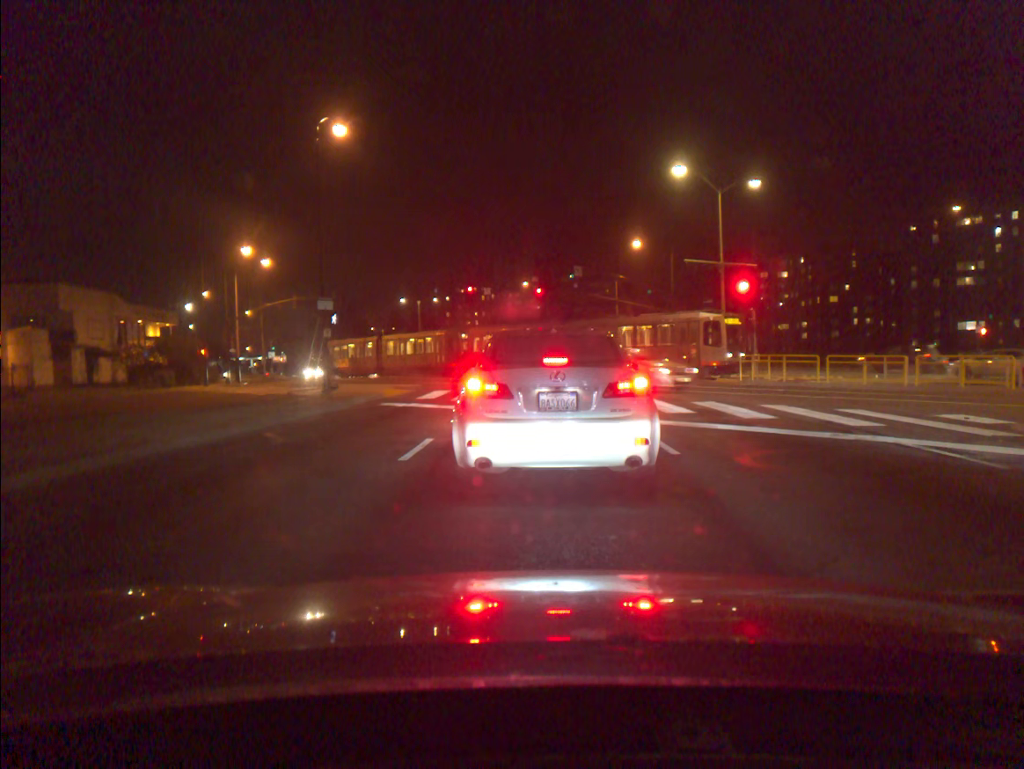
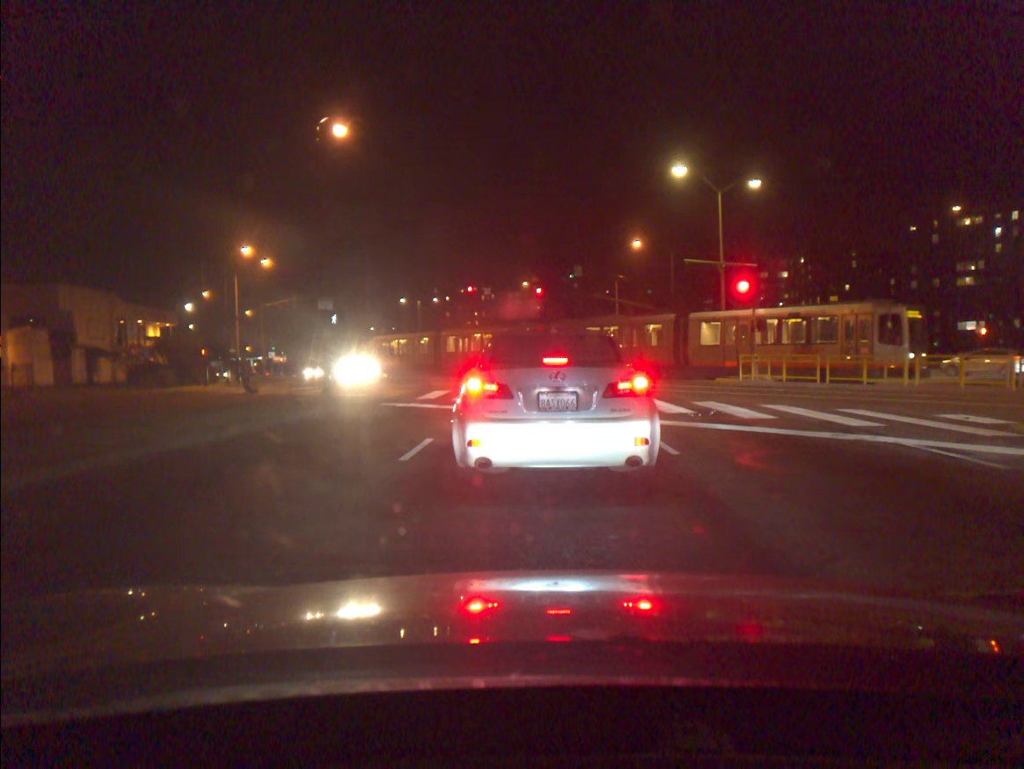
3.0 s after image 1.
(0.0, +0.1) m; 0°
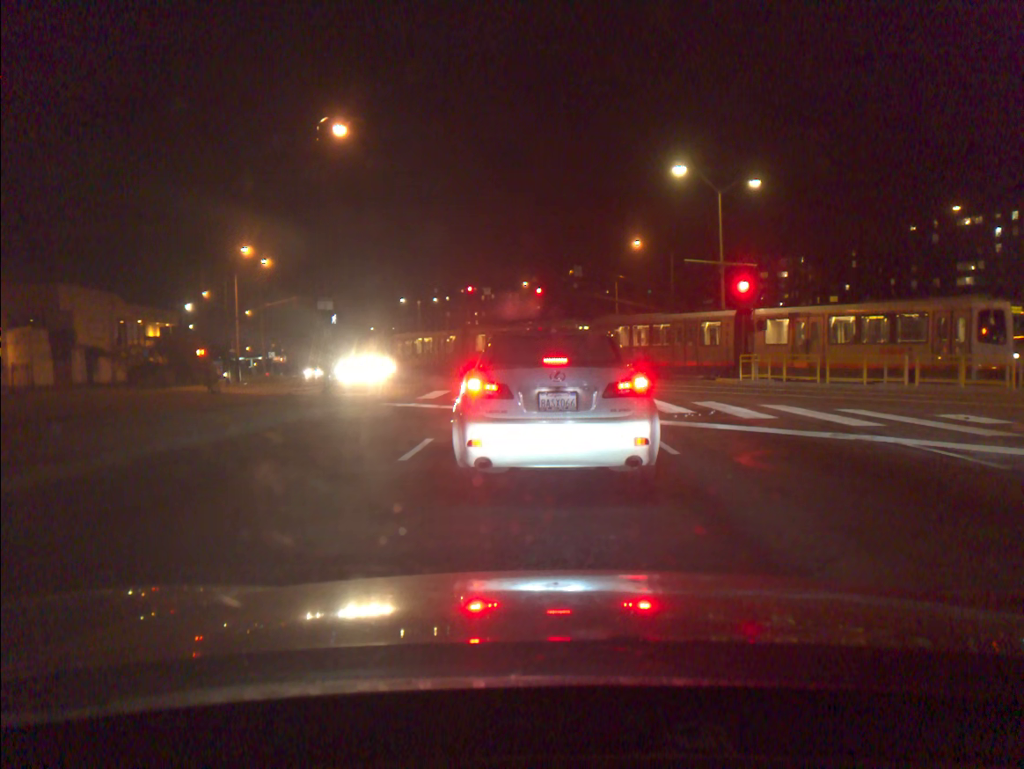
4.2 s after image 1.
(0.0, 0.0) m; 0°
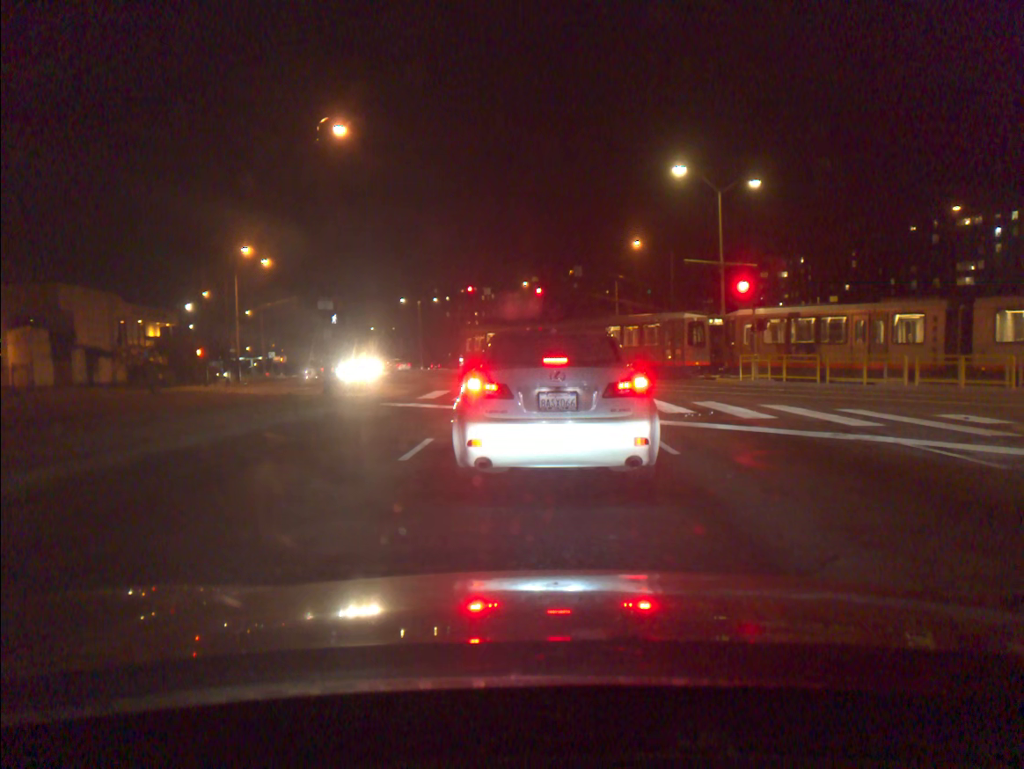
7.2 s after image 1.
(0.0, +0.2) m; 0°
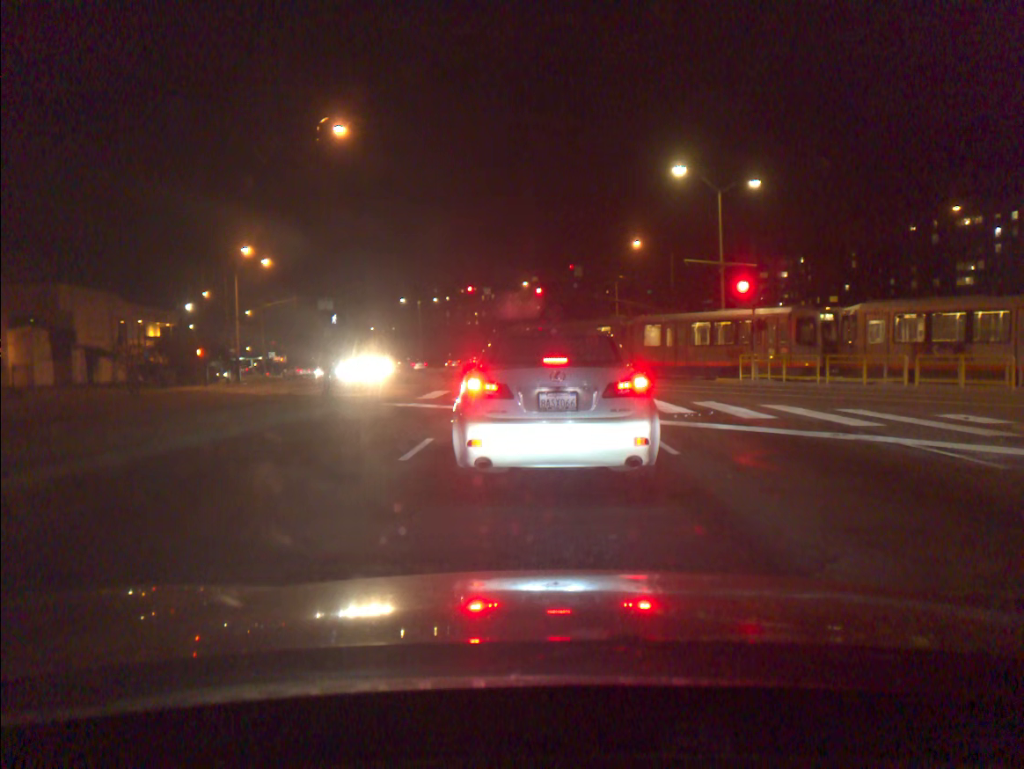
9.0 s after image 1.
(0.0, +0.1) m; 0°
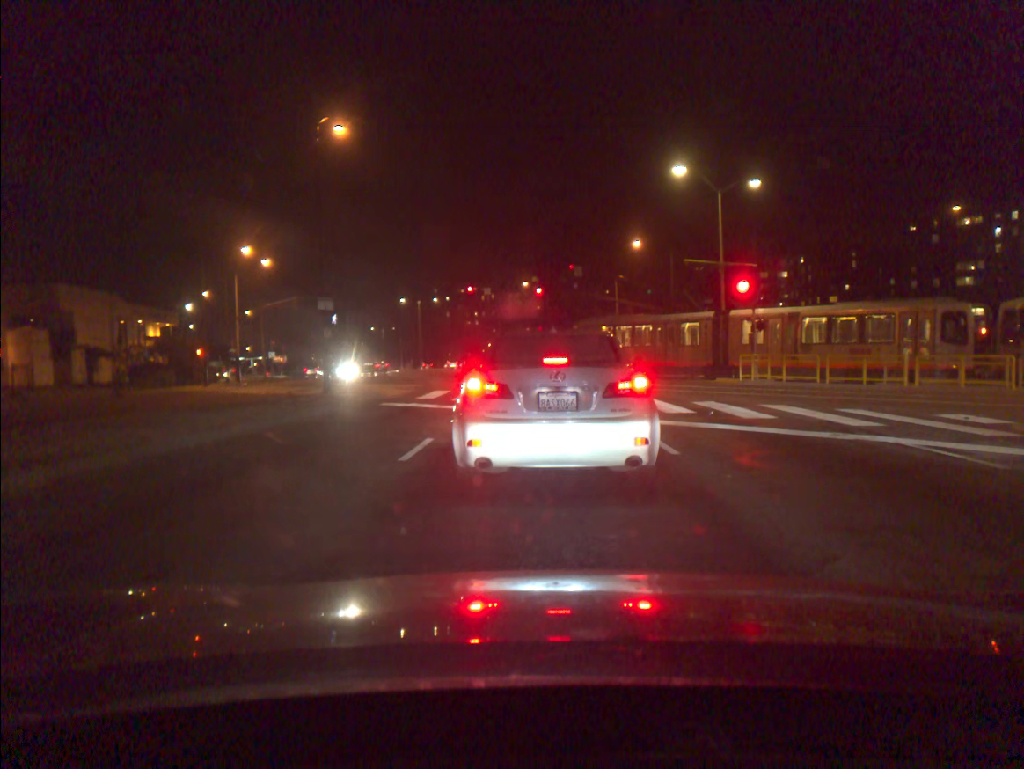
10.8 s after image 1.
(0.0, +0.1) m; 0°
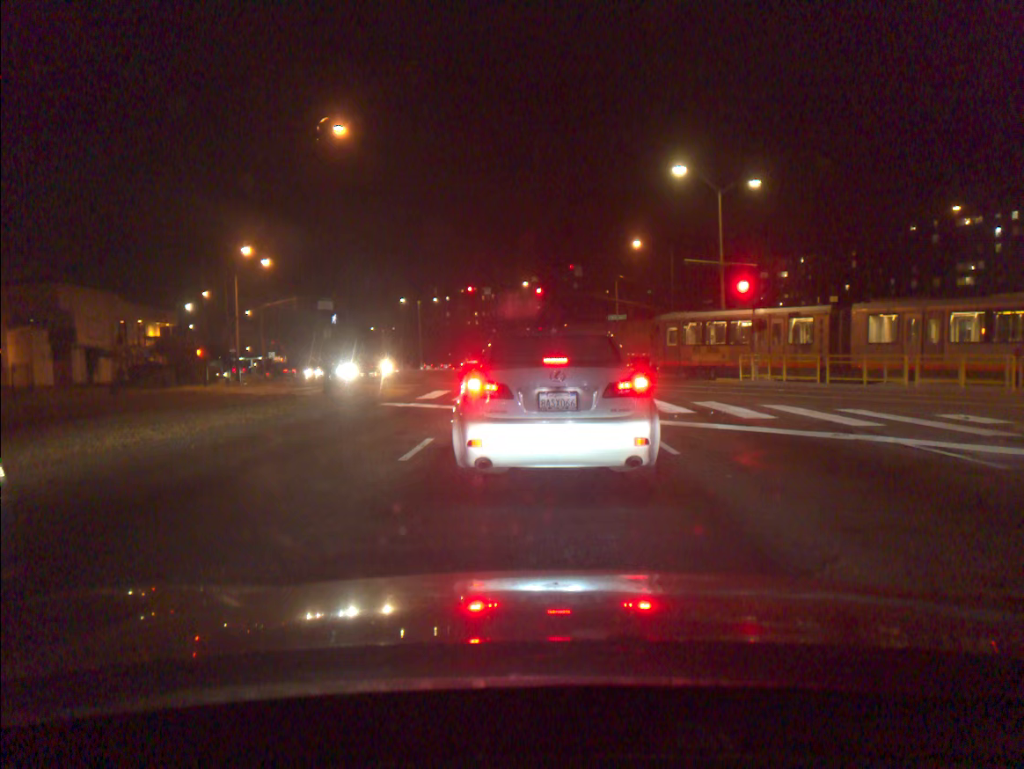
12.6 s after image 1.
(0.0, +0.1) m; 0°
